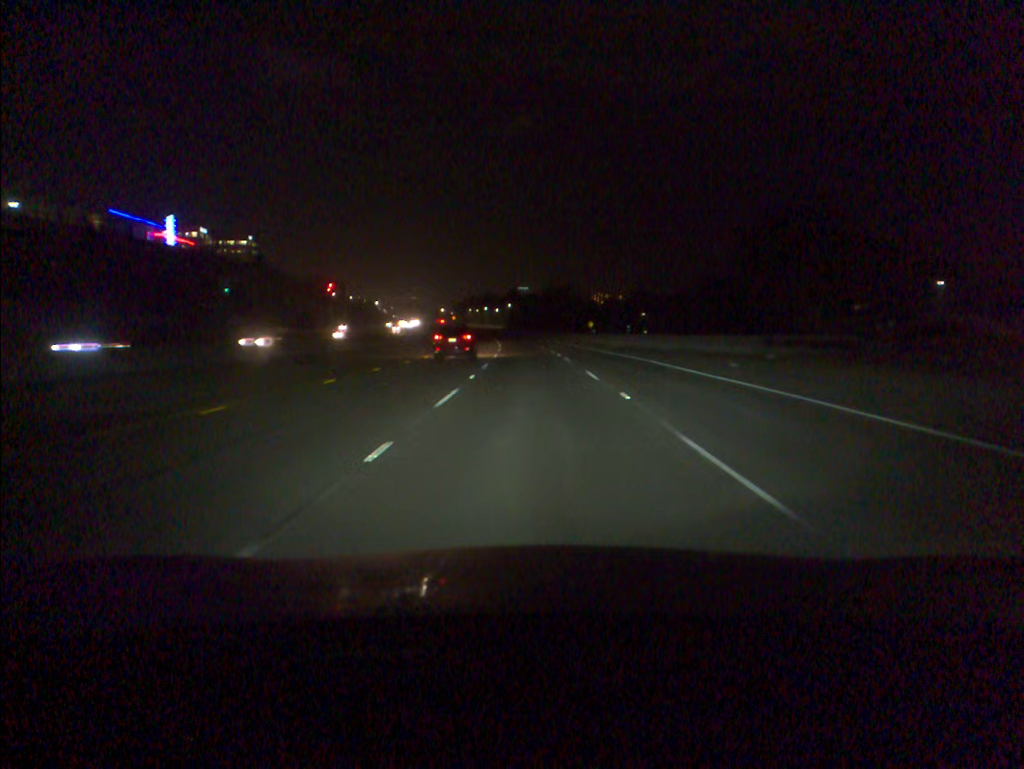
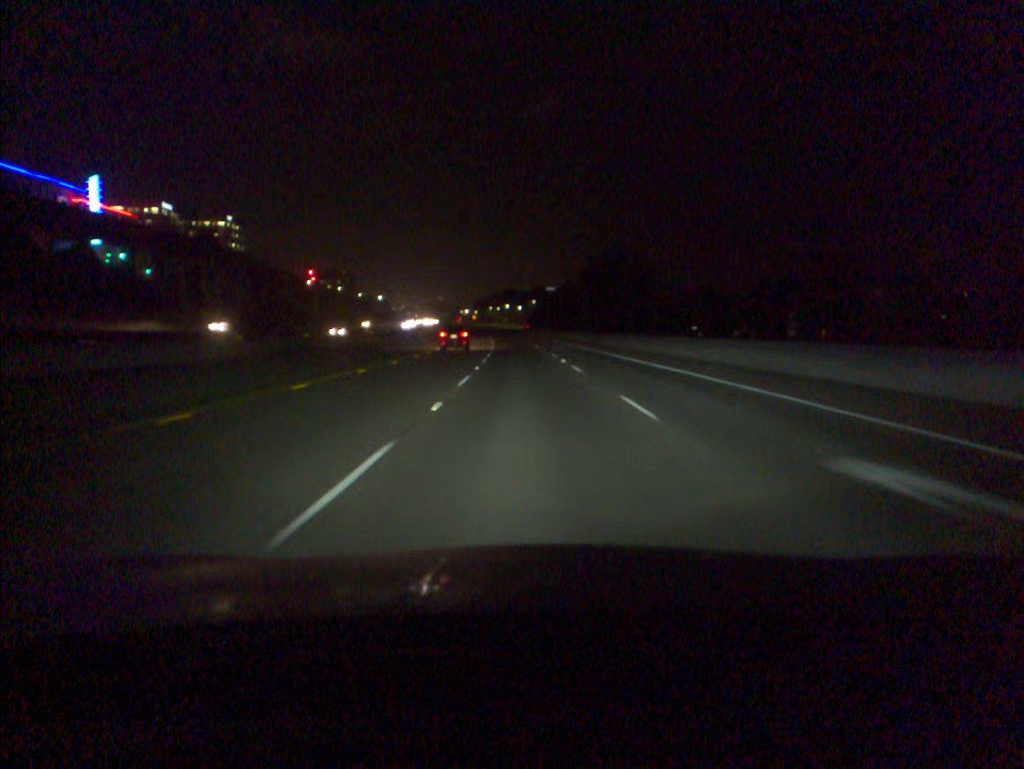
(-1.0, +67.1) m; -2°
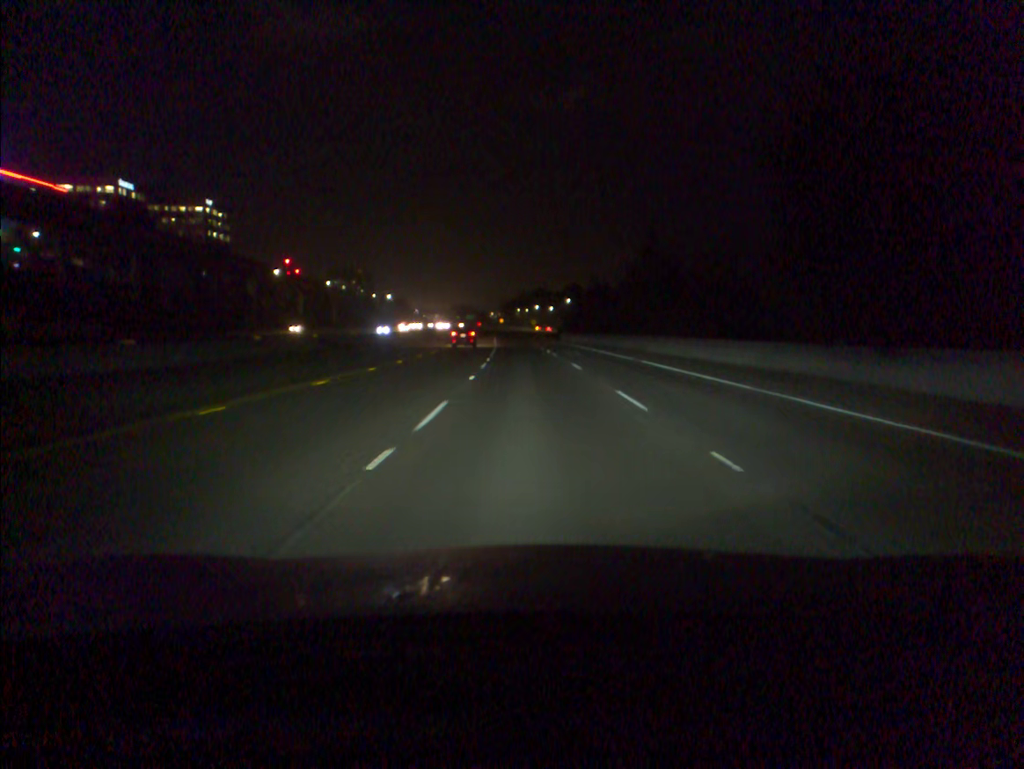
(-1.1, +56.6) m; -2°
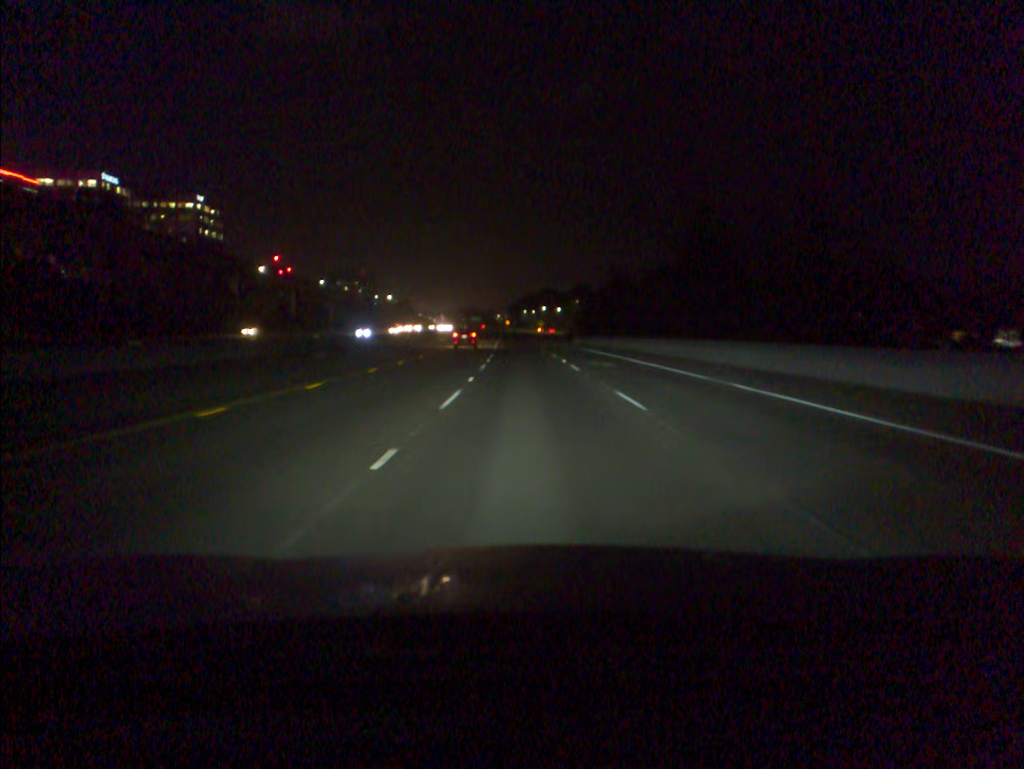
(-0.1, +14.5) m; 0°
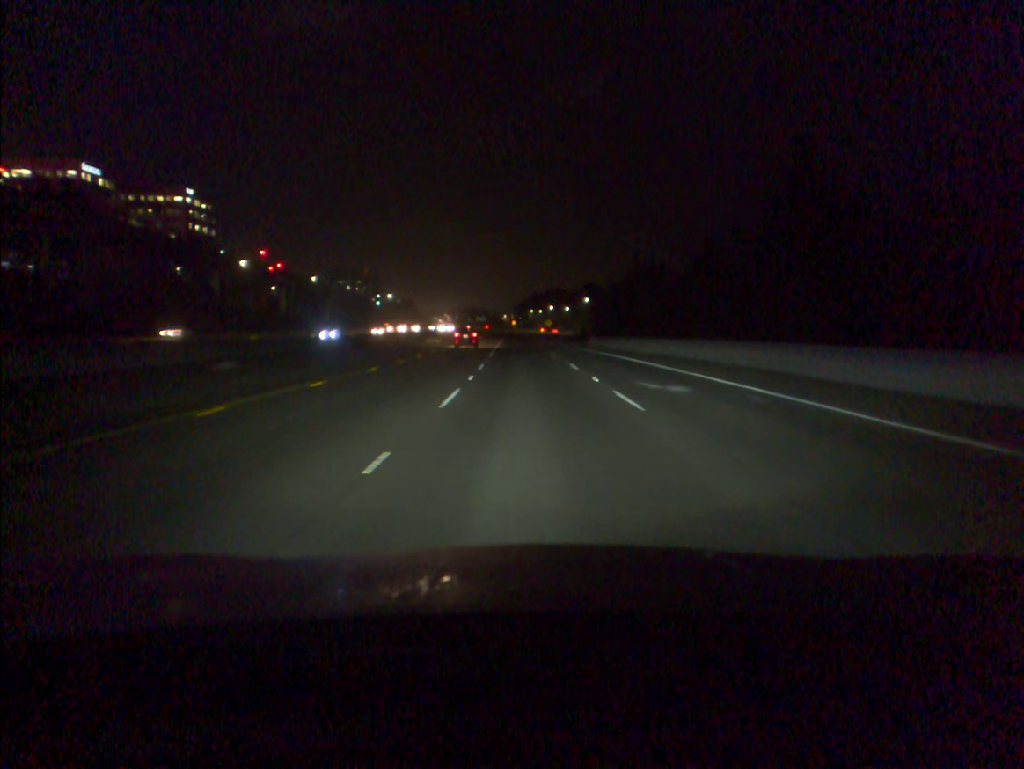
(-0.1, +14.7) m; -1°
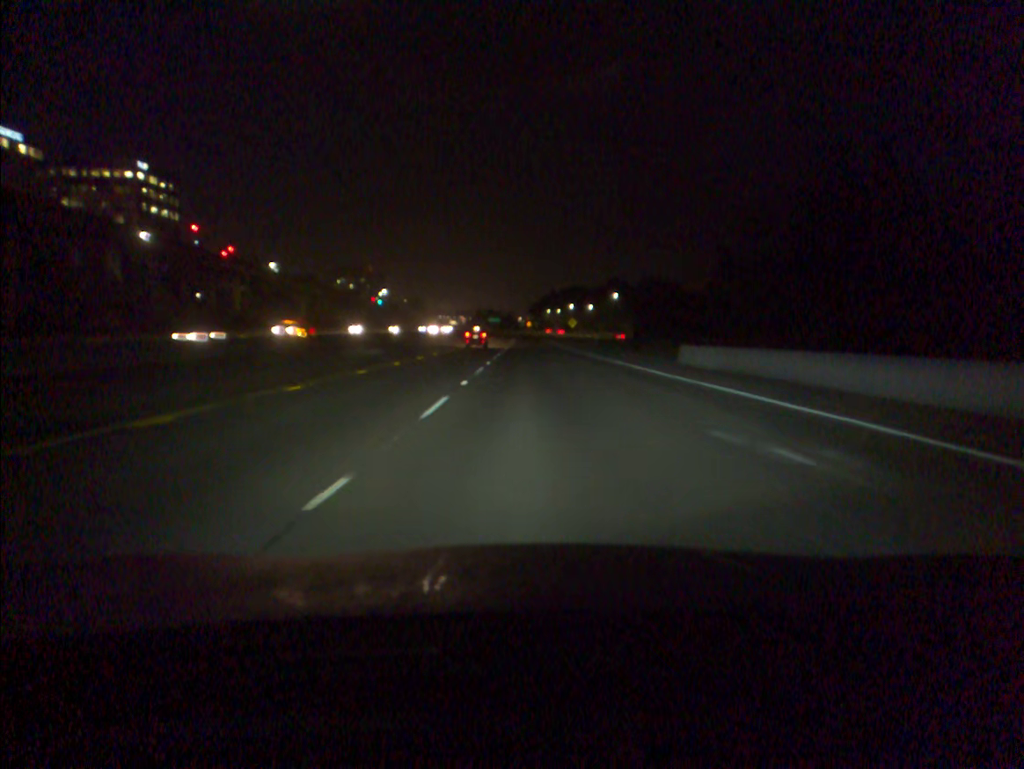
(-0.6, +44.8) m; -1°
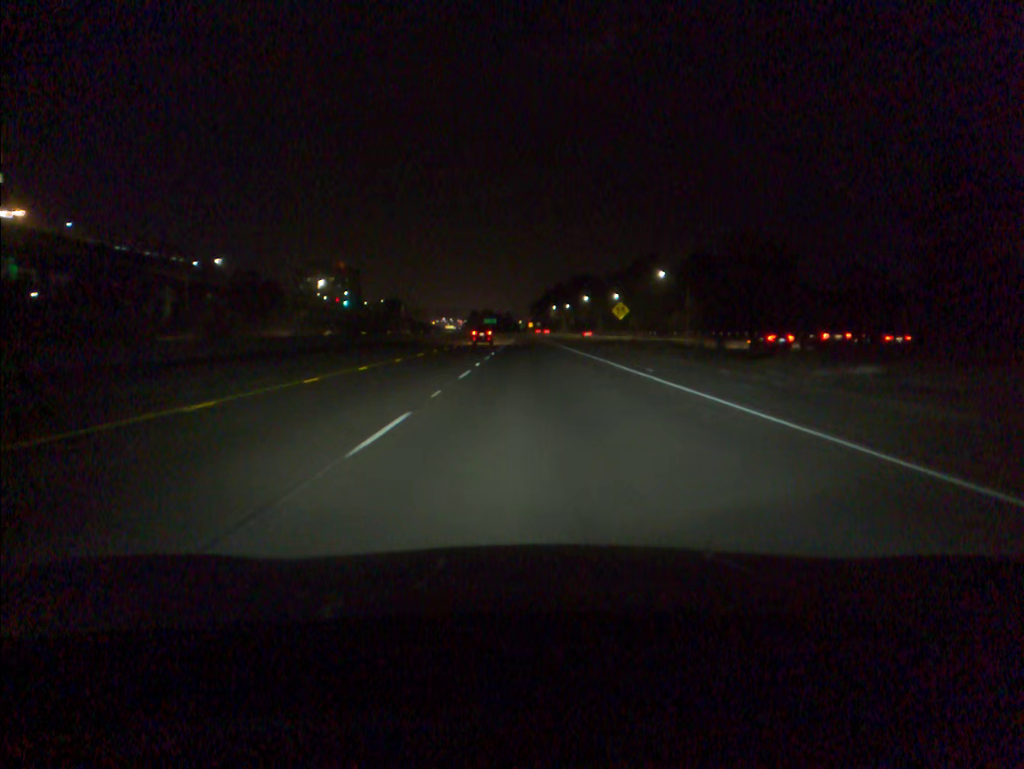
(-0.1, +78.1) m; 0°
